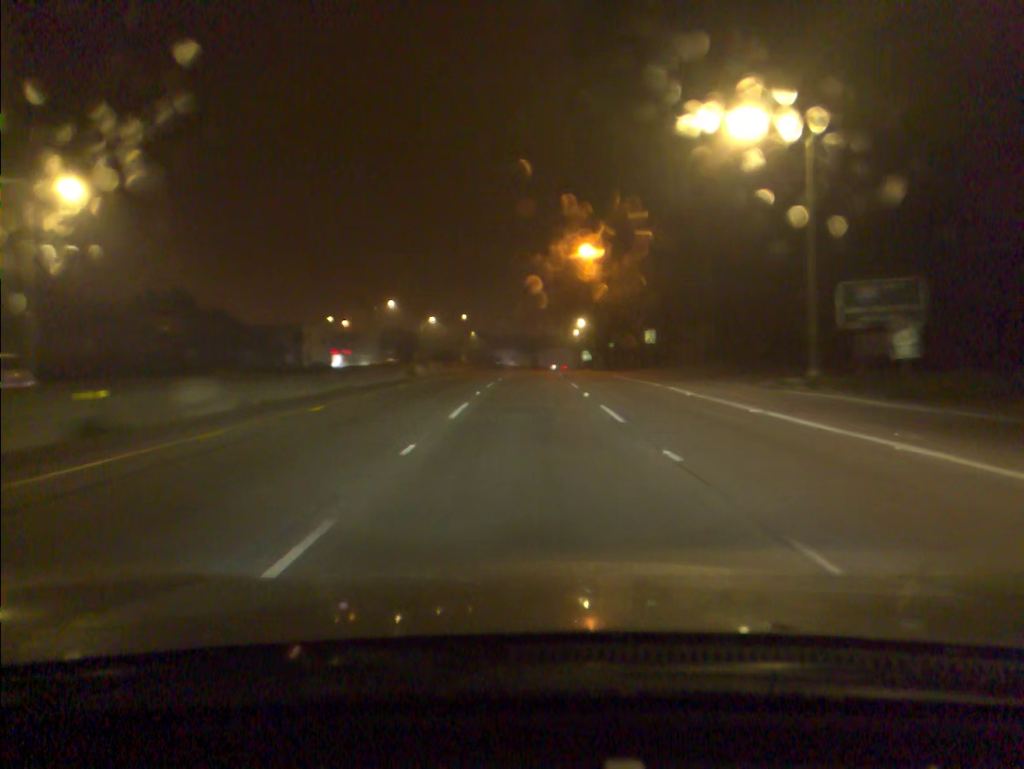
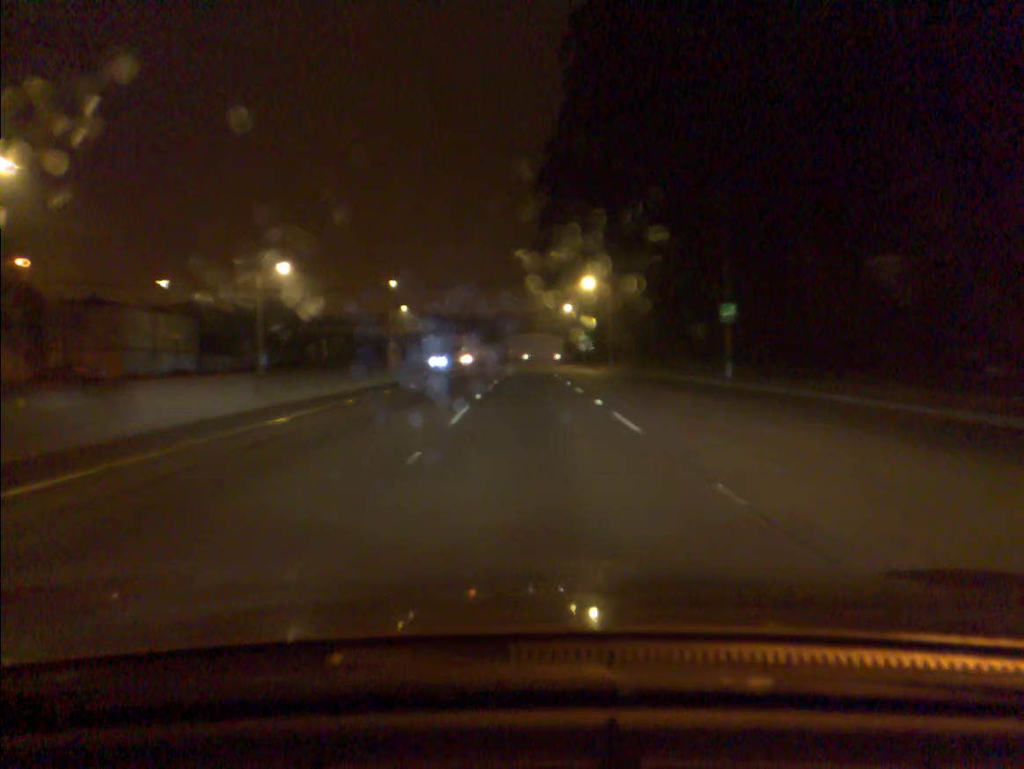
(+1.3, +75.2) m; +2°
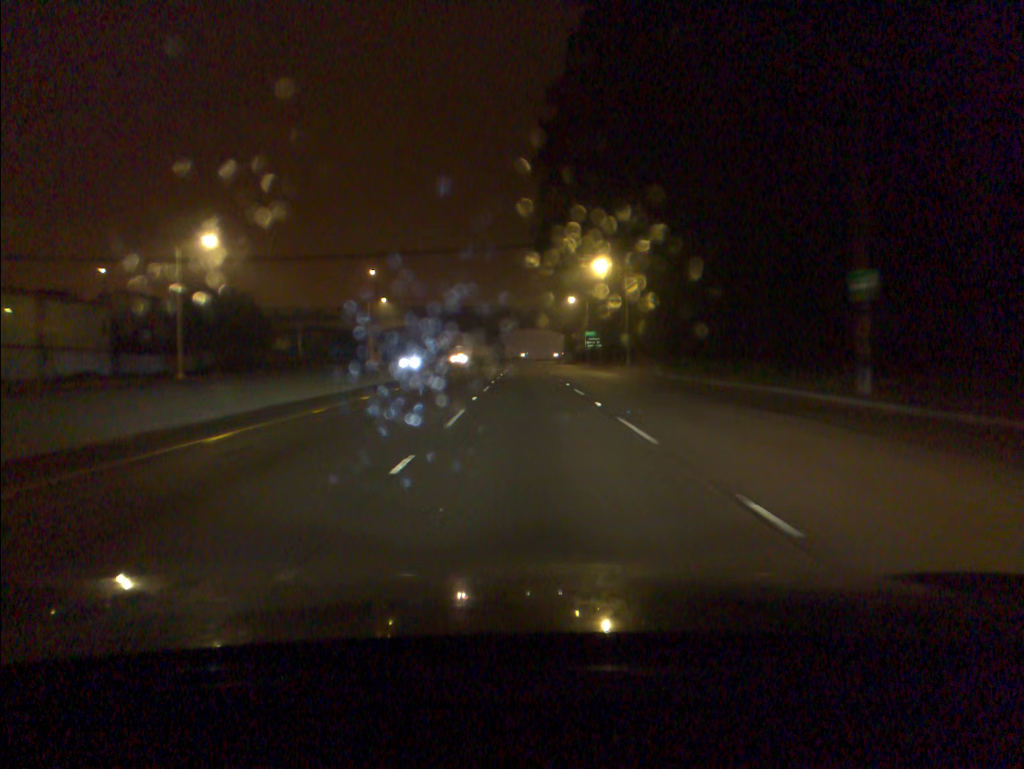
(0.0, +15.0) m; 0°
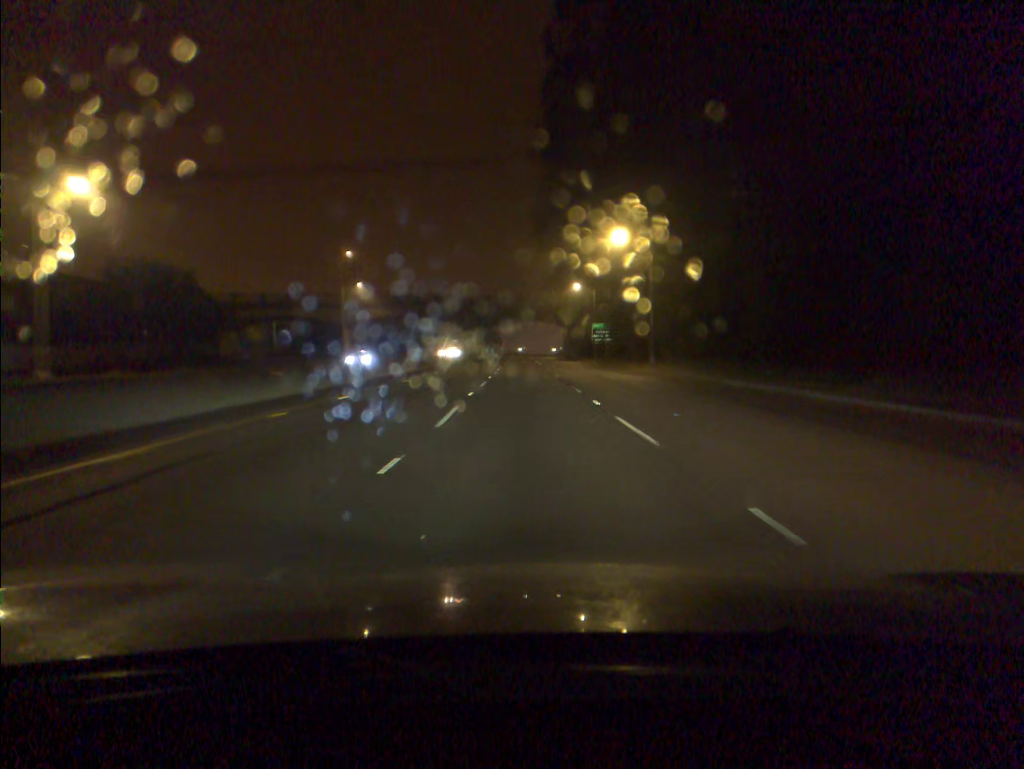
(0.0, +15.0) m; 0°
